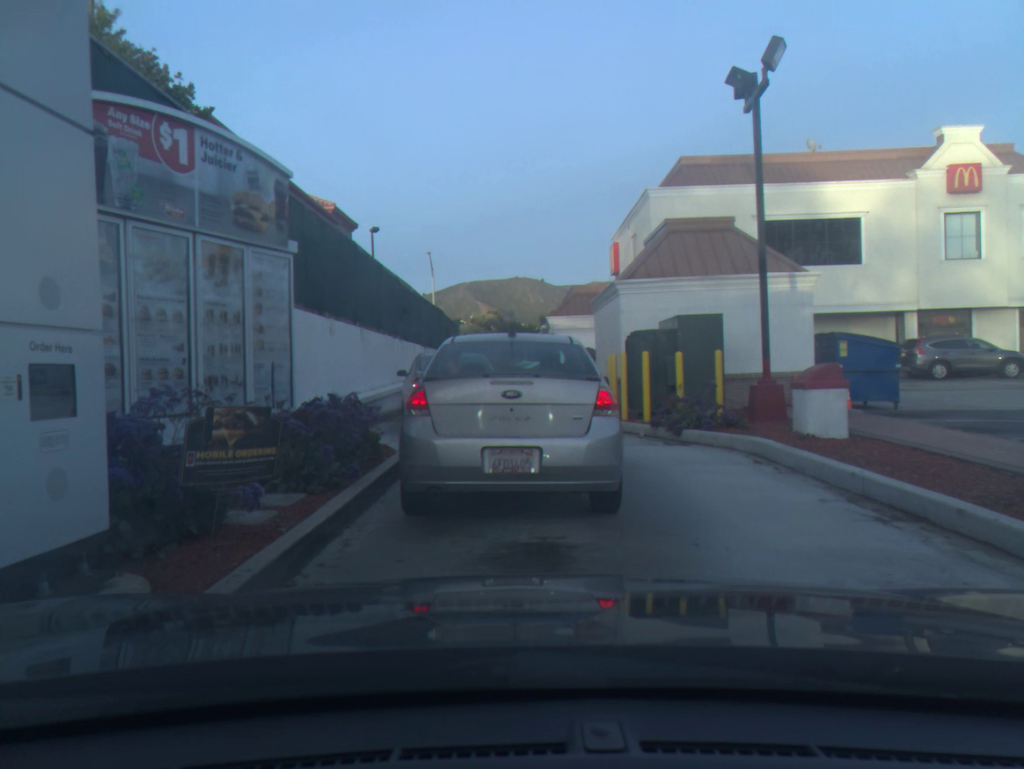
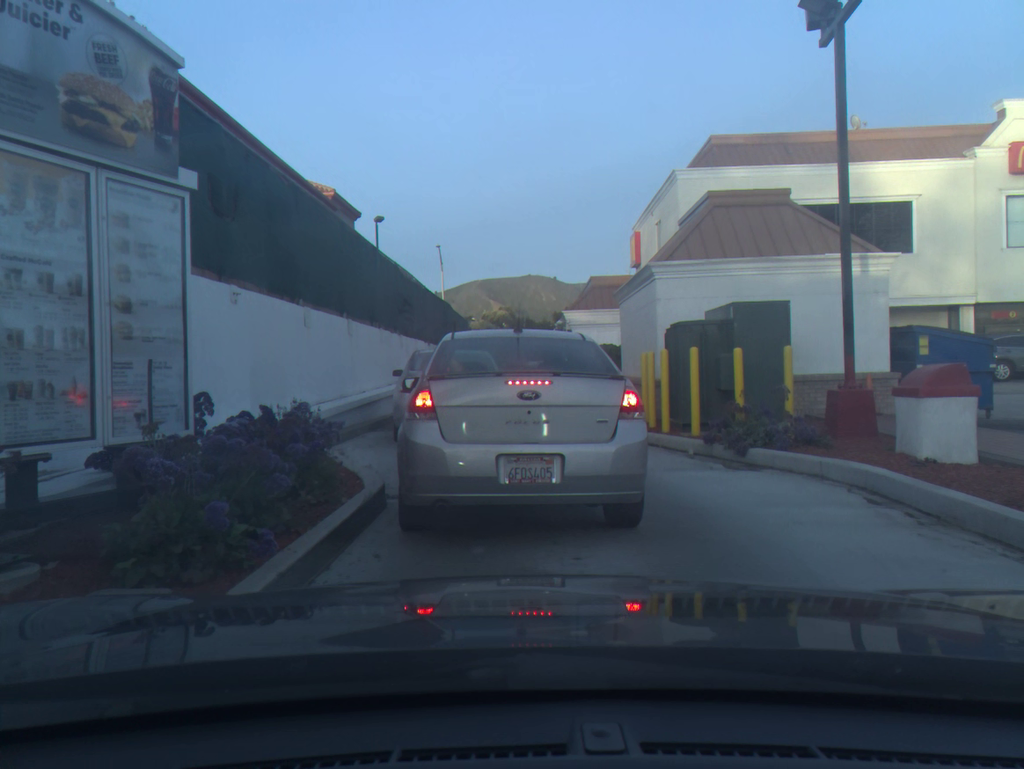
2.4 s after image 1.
(0.0, +2.6) m; -1°
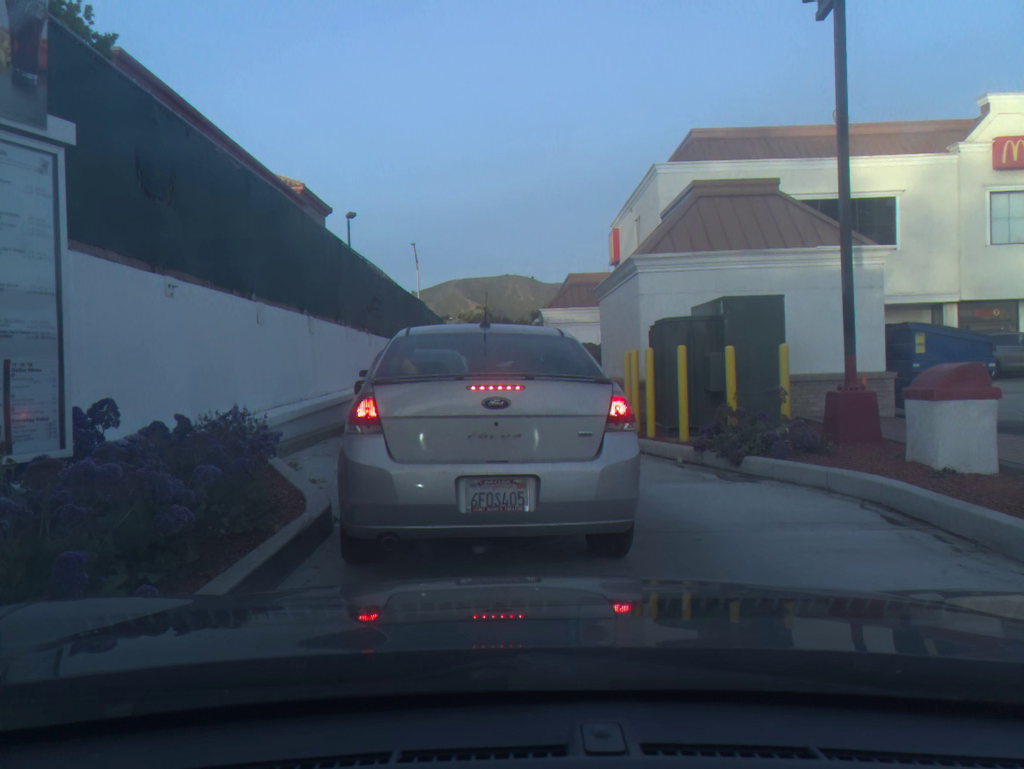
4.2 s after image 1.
(+0.1, +0.9) m; +2°
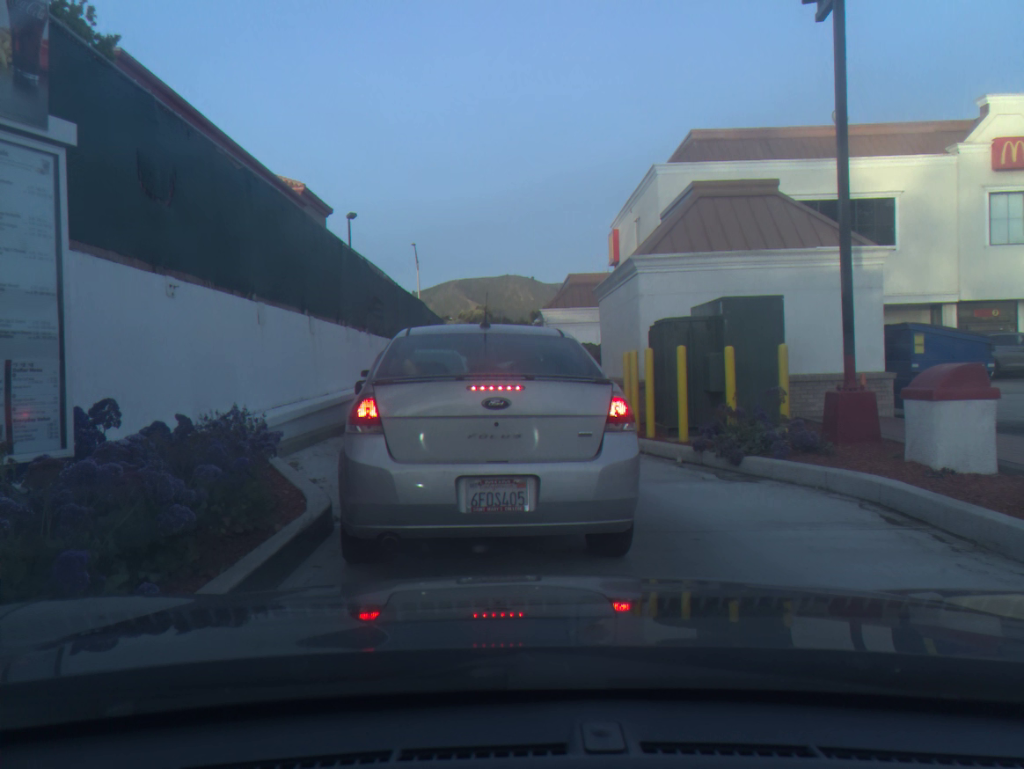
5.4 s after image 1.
(0.0, 0.0) m; 0°
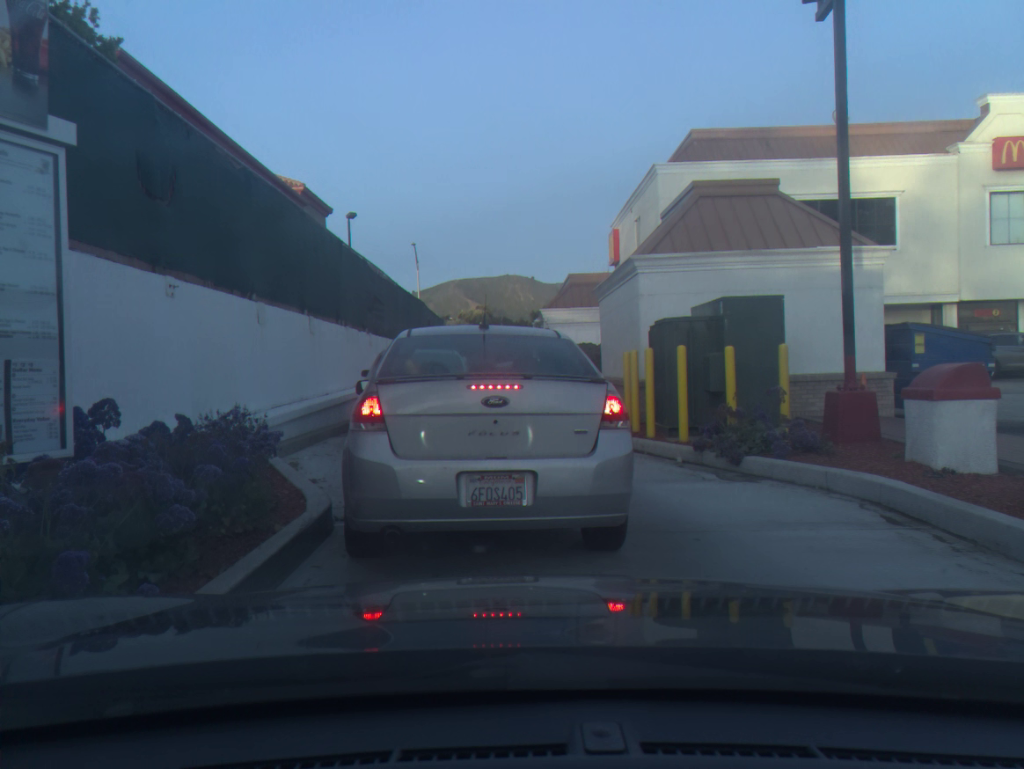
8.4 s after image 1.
(0.0, 0.0) m; 0°
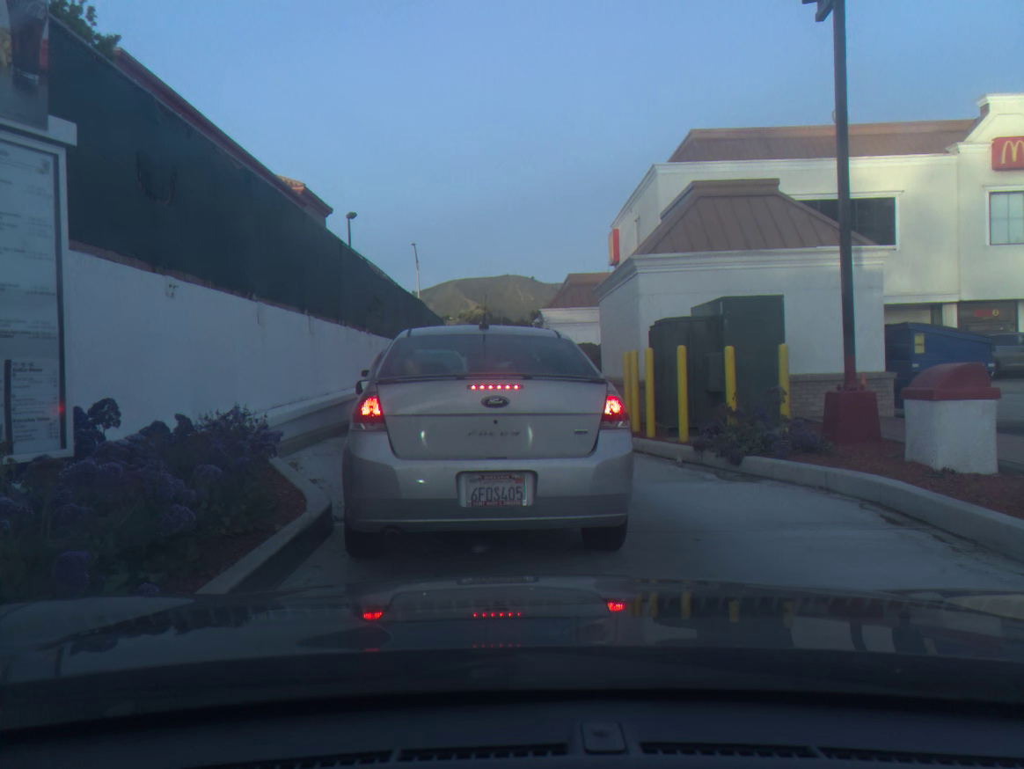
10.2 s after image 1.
(0.0, 0.0) m; 0°
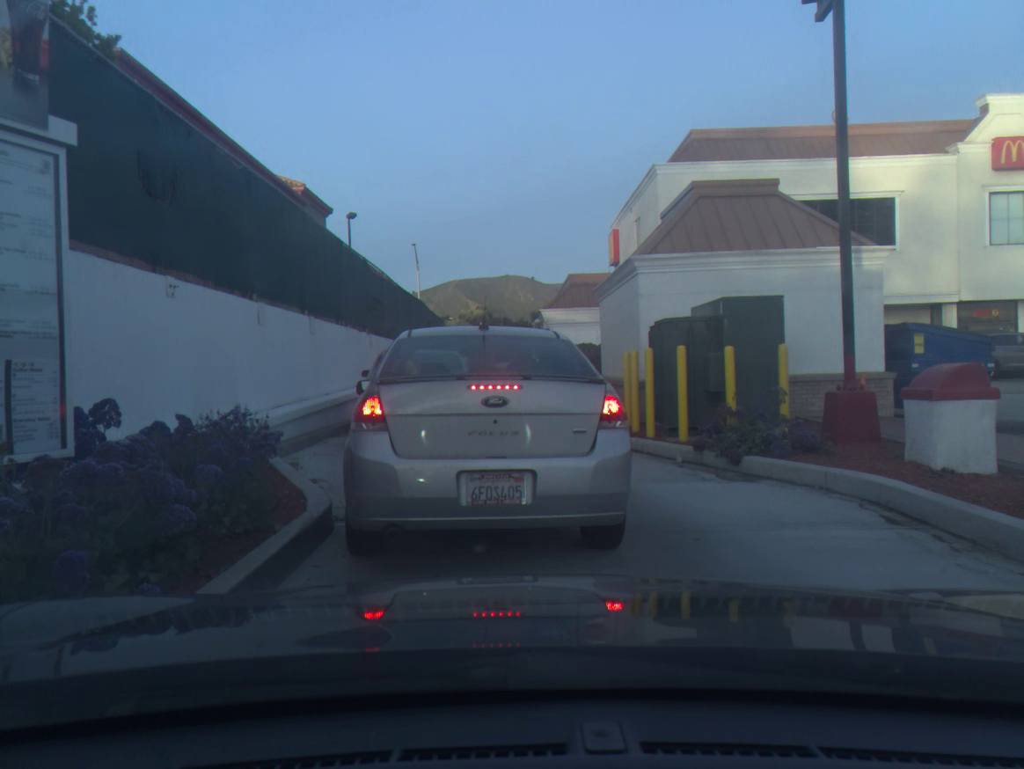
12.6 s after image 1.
(0.0, 0.0) m; 0°
